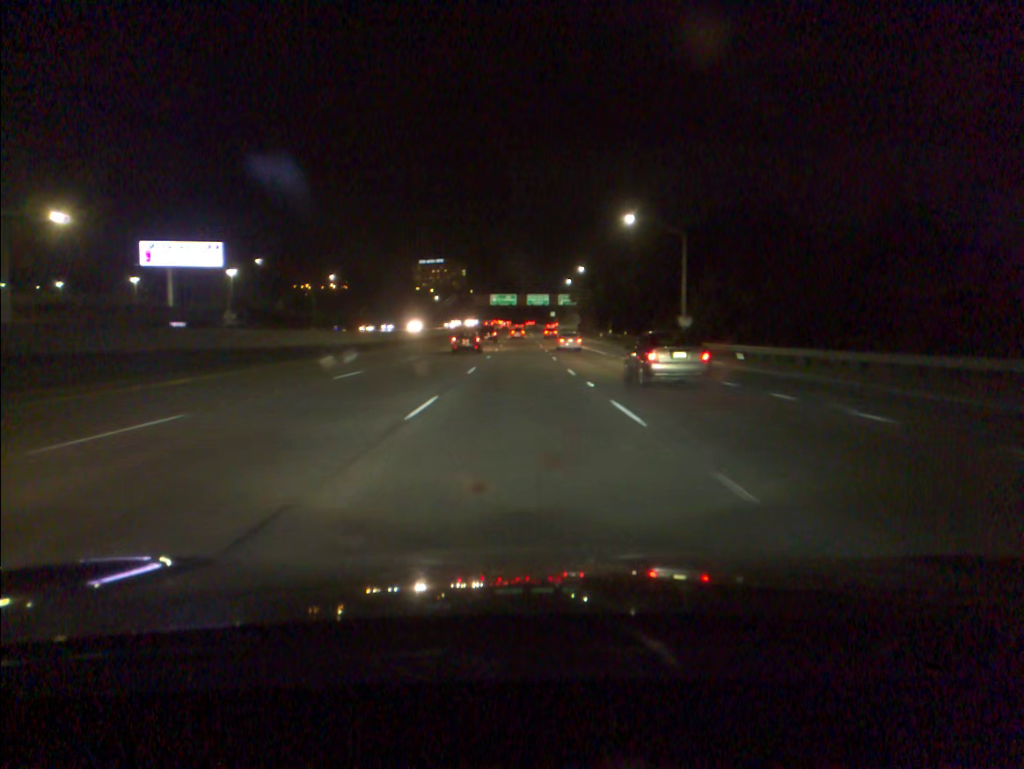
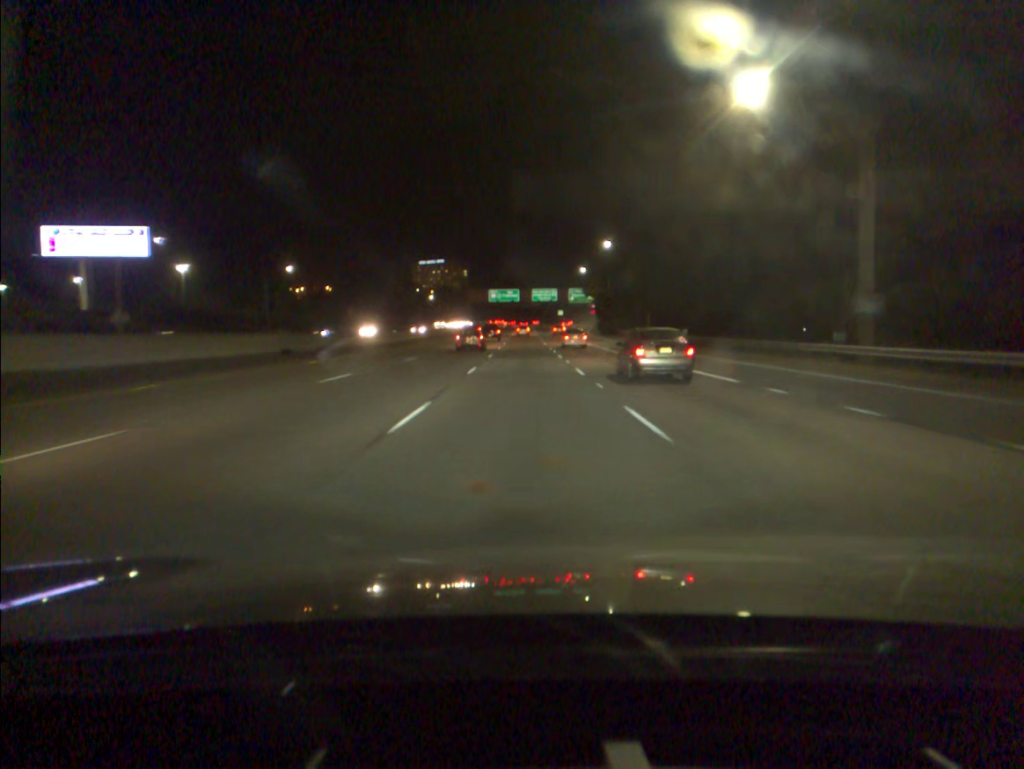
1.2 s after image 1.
(-0.1, +31.2) m; 0°
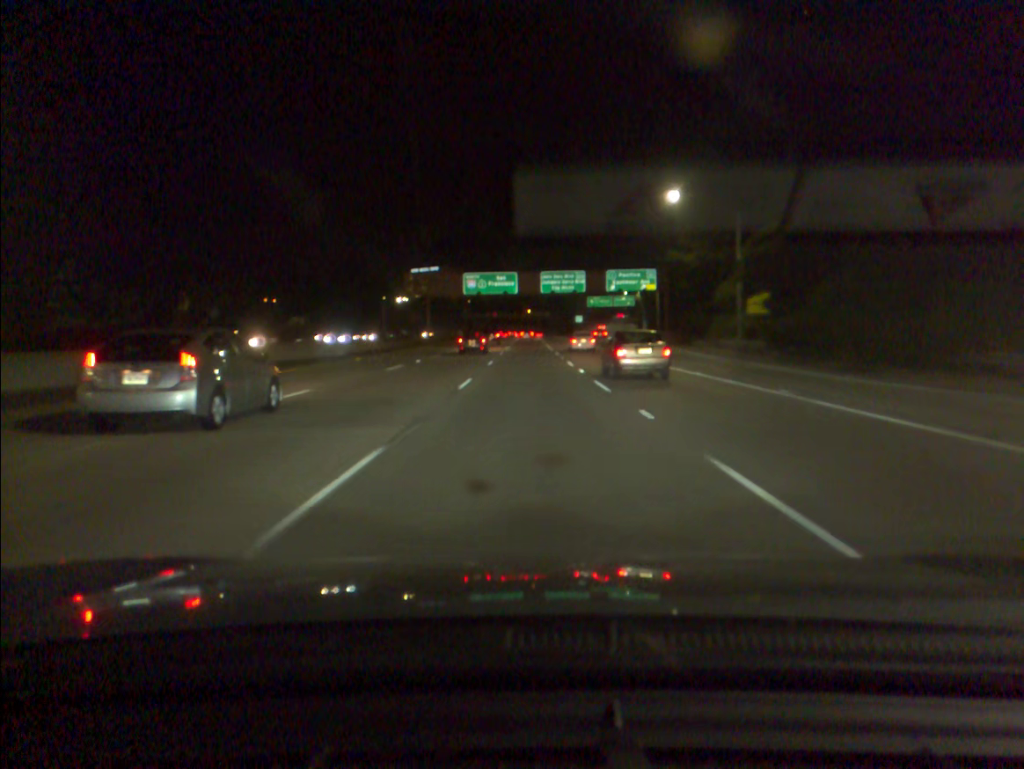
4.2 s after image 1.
(-0.1, +78.6) m; 0°
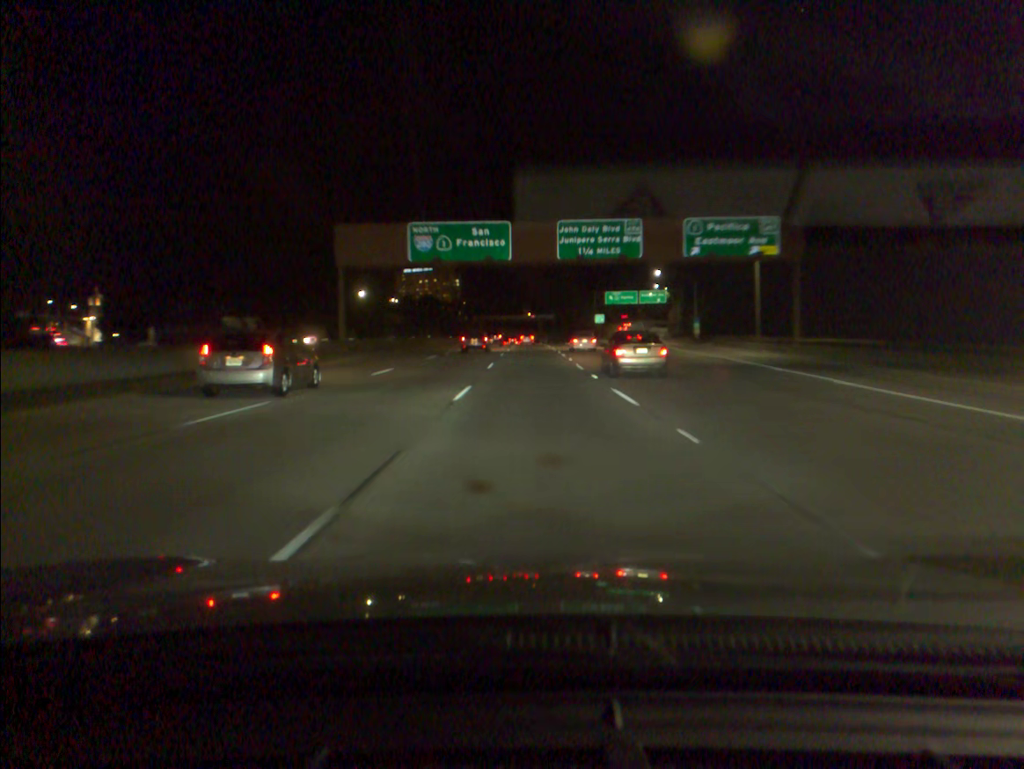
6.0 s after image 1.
(0.0, +47.5) m; 0°
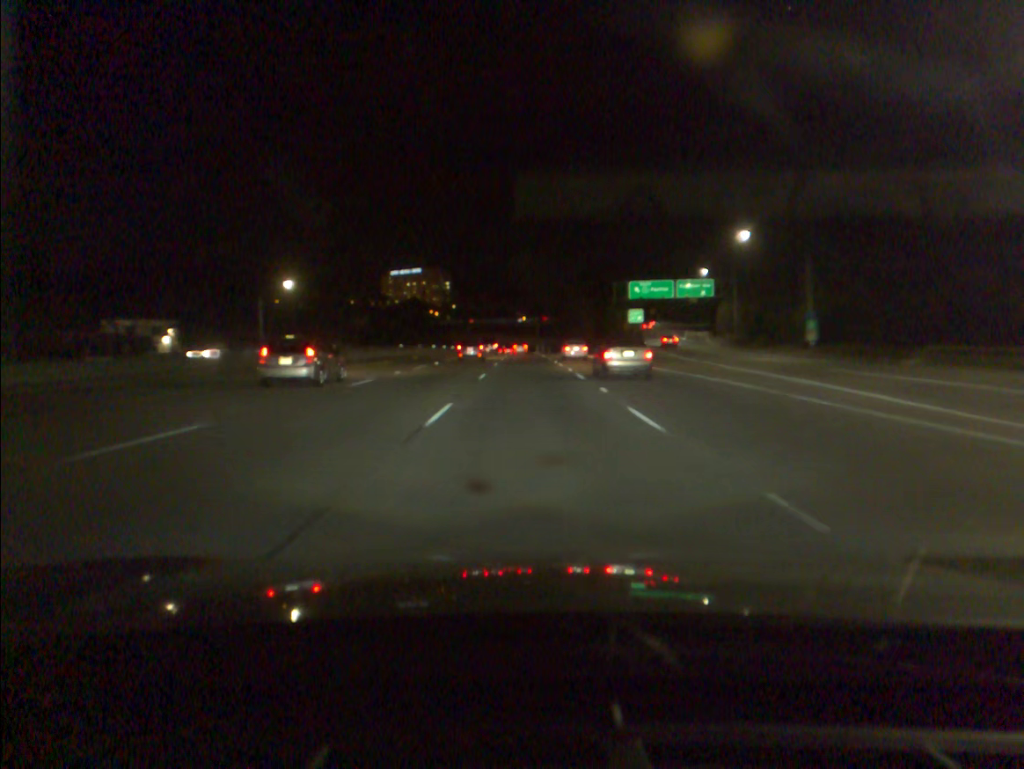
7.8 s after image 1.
(+0.2, +47.3) m; 0°
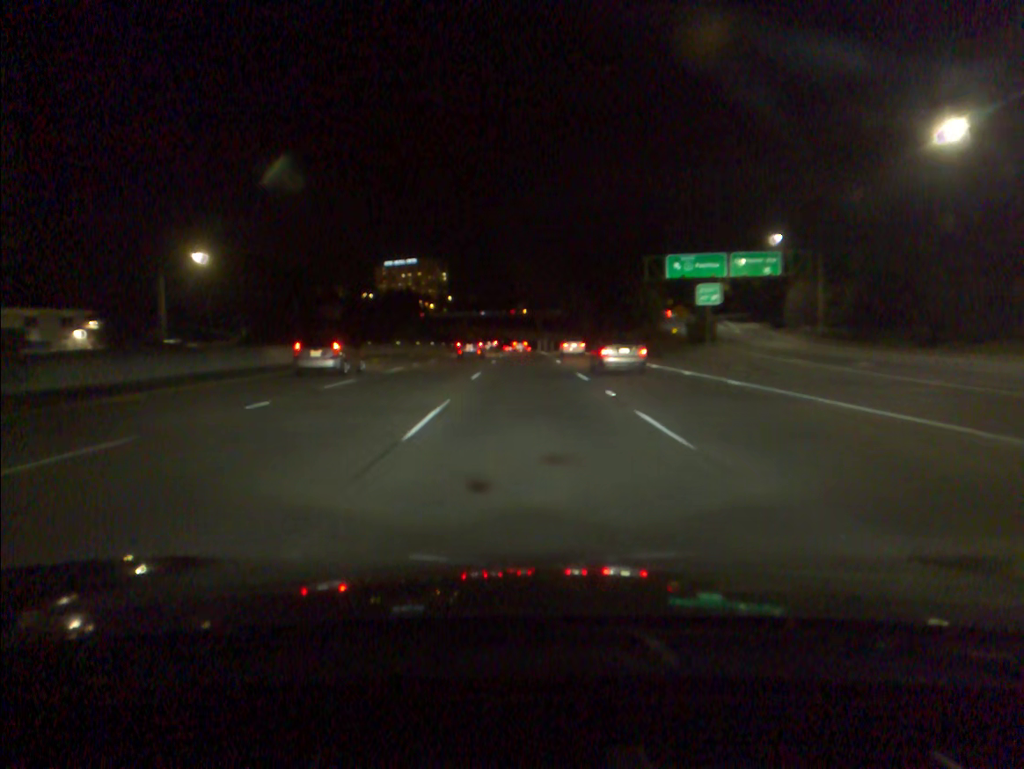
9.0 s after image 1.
(0.0, +31.4) m; 0°
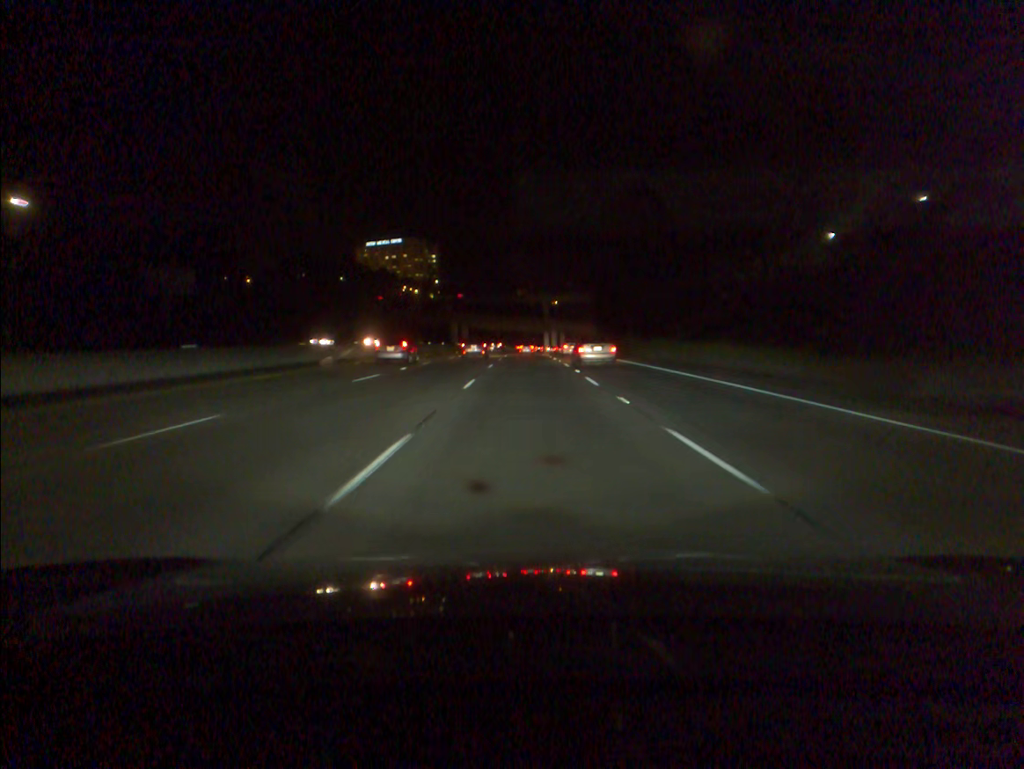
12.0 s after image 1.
(-0.3, +78.5) m; 0°
